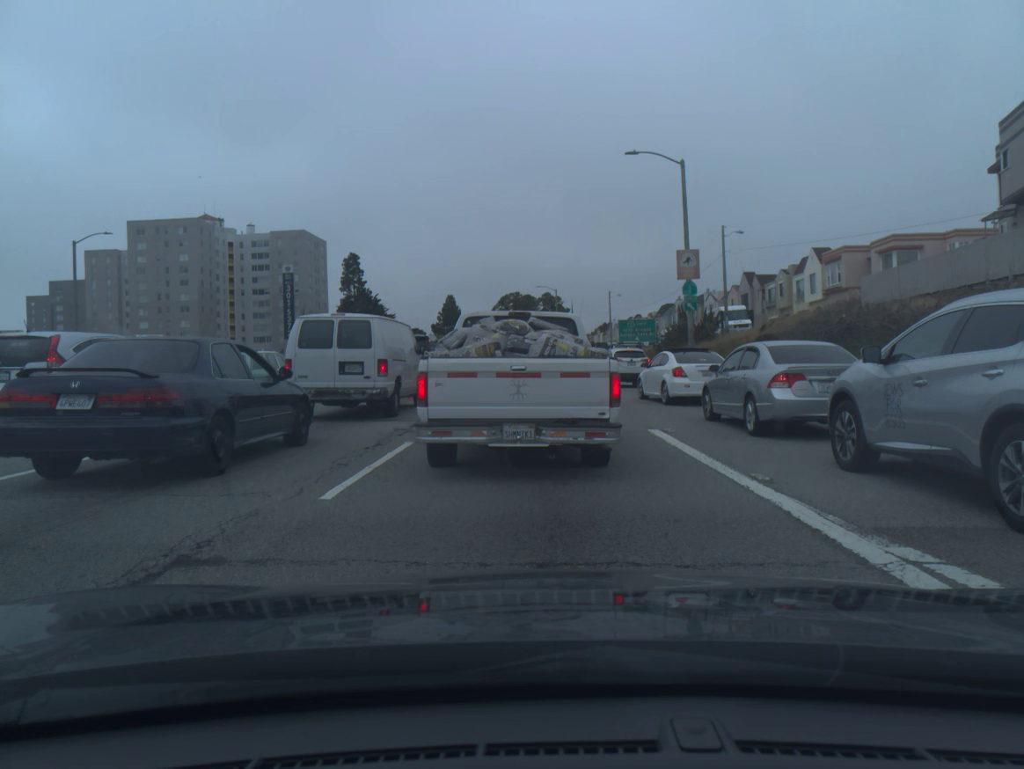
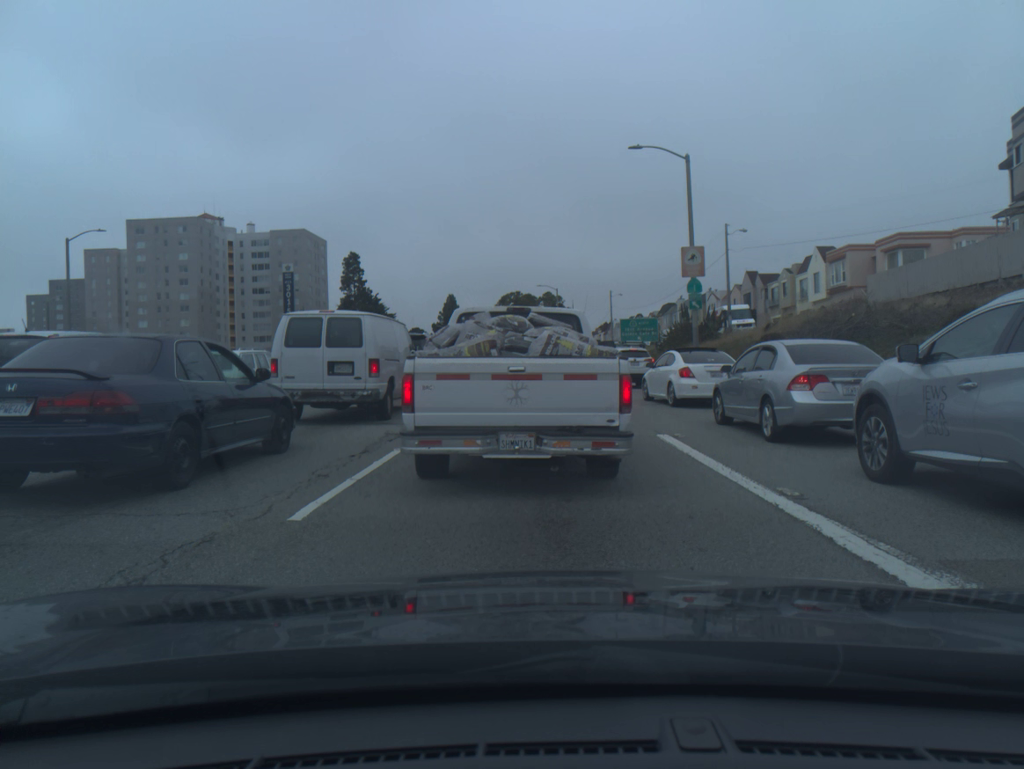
(0.0, +0.9) m; 0°
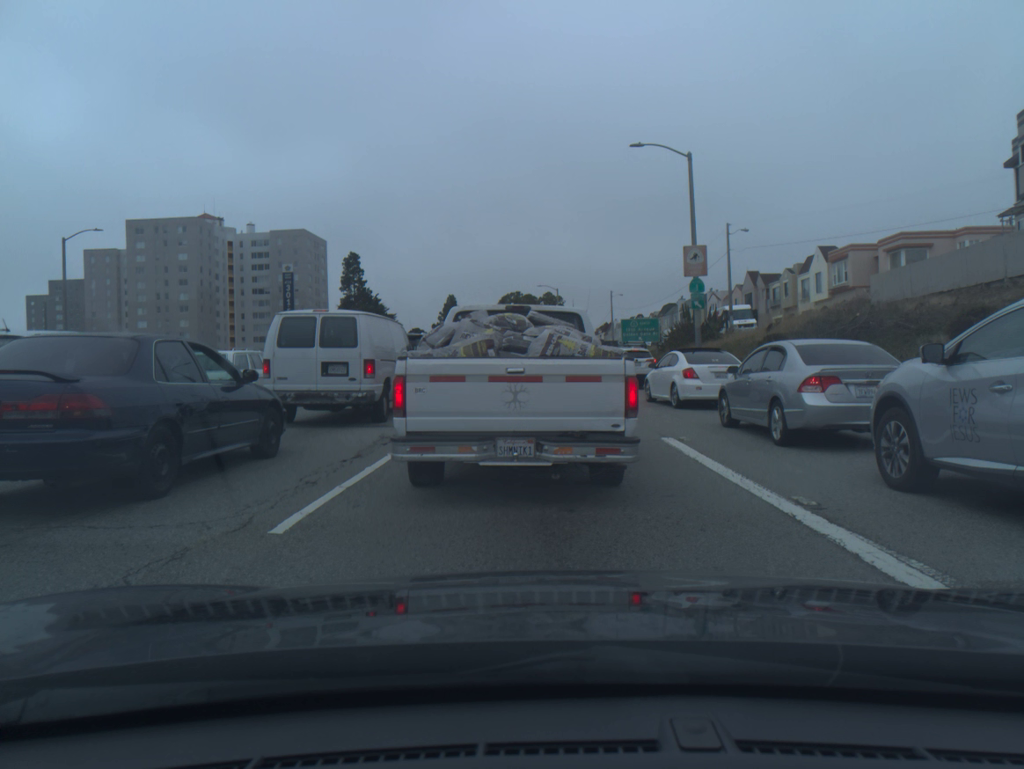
(0.0, +0.4) m; 0°
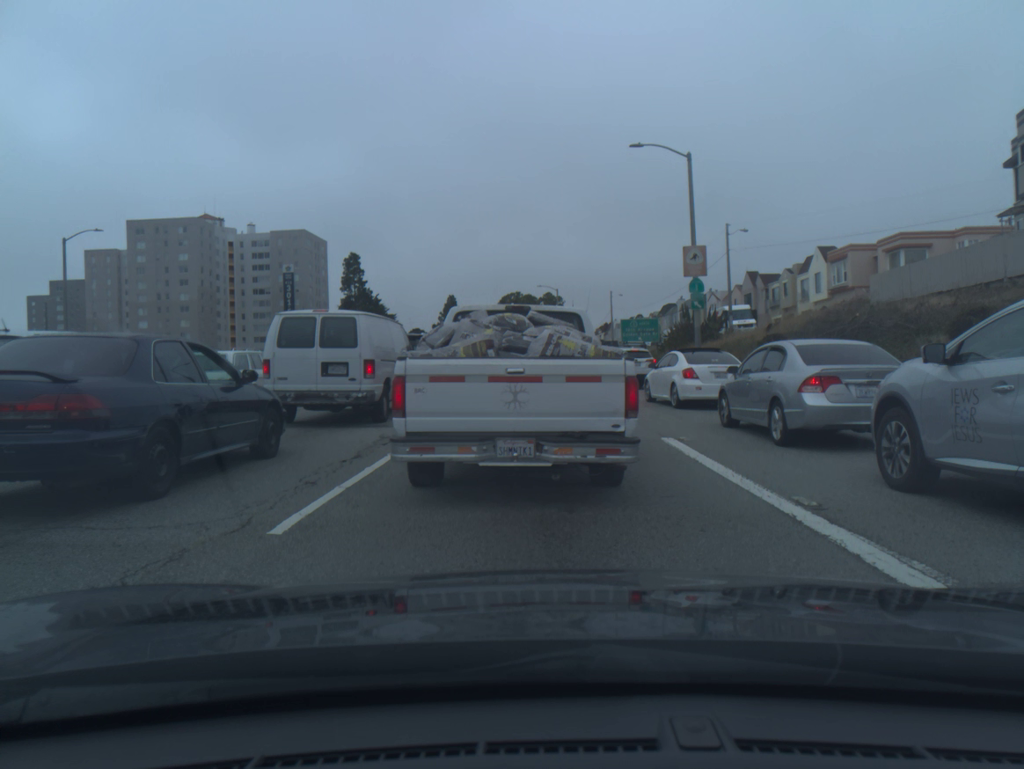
(0.0, 0.0) m; 0°
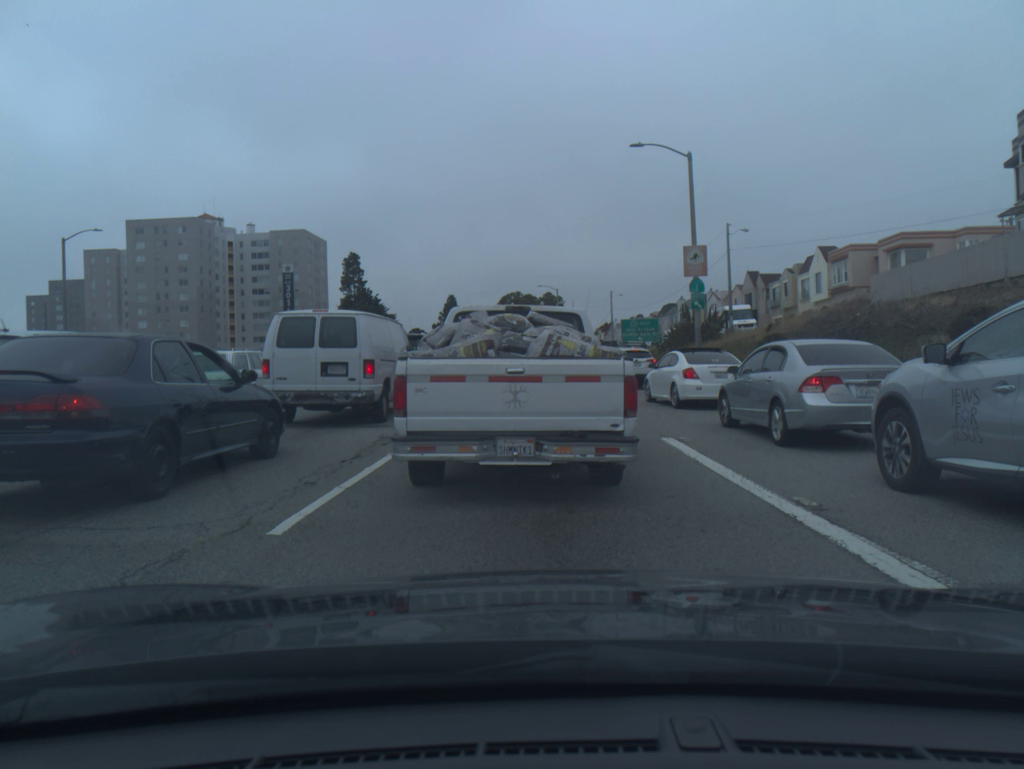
(0.0, 0.0) m; 0°
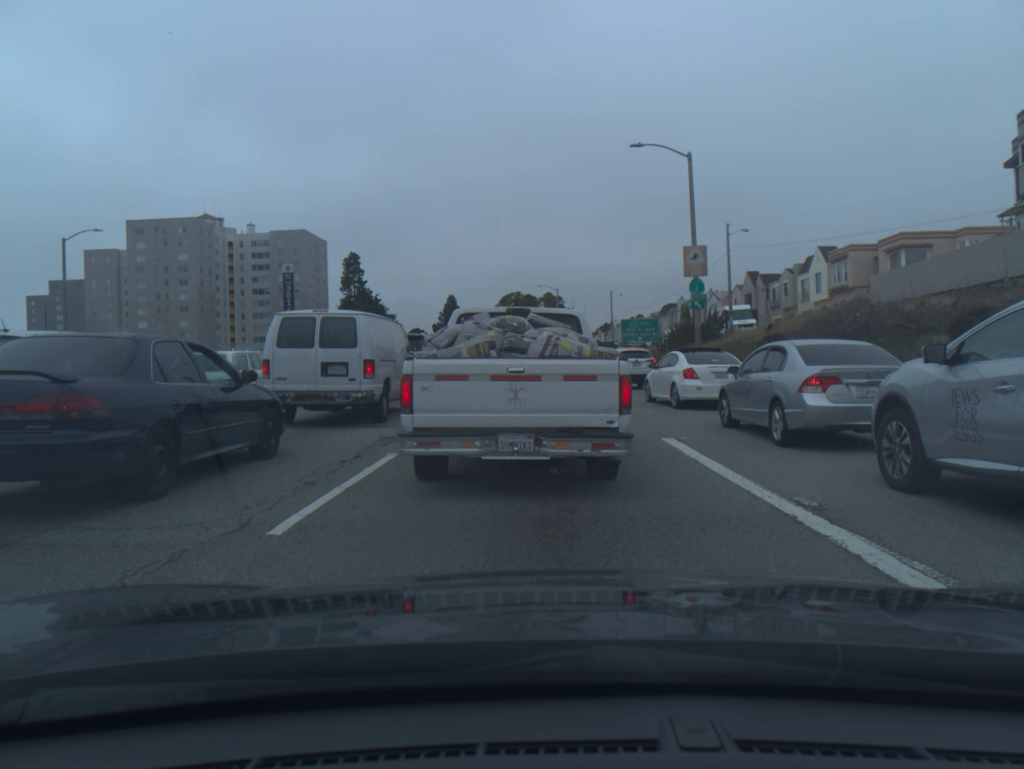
(0.0, 0.0) m; 0°
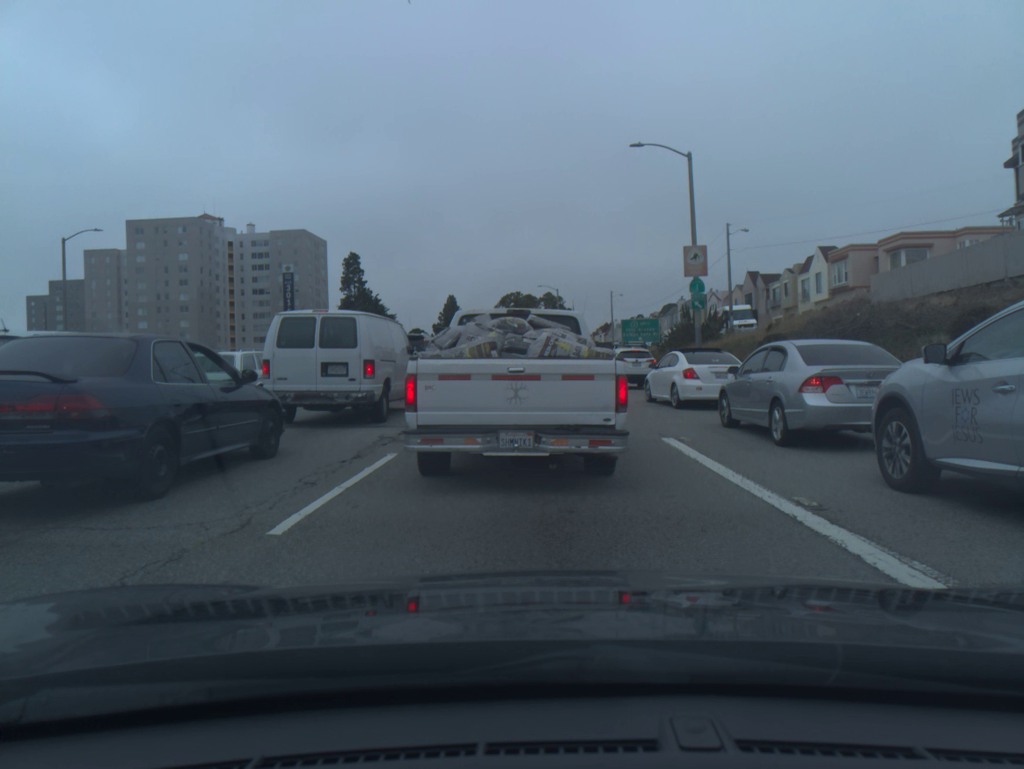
(0.0, 0.0) m; 0°
